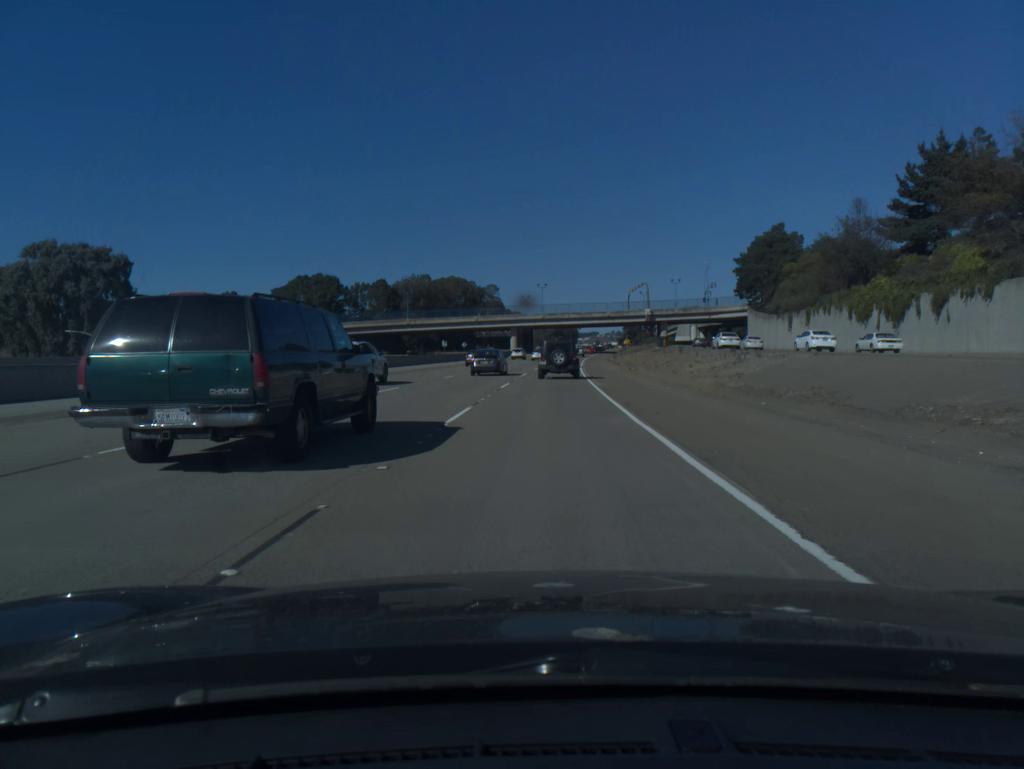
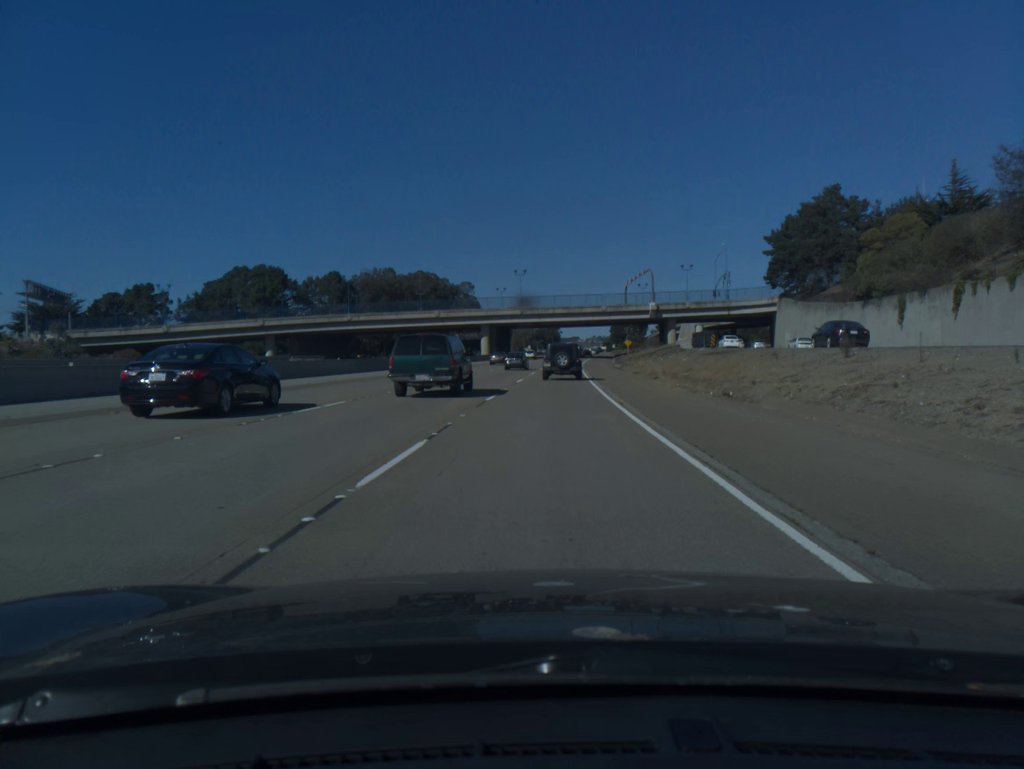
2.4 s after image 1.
(+0.4, +35.7) m; +1°
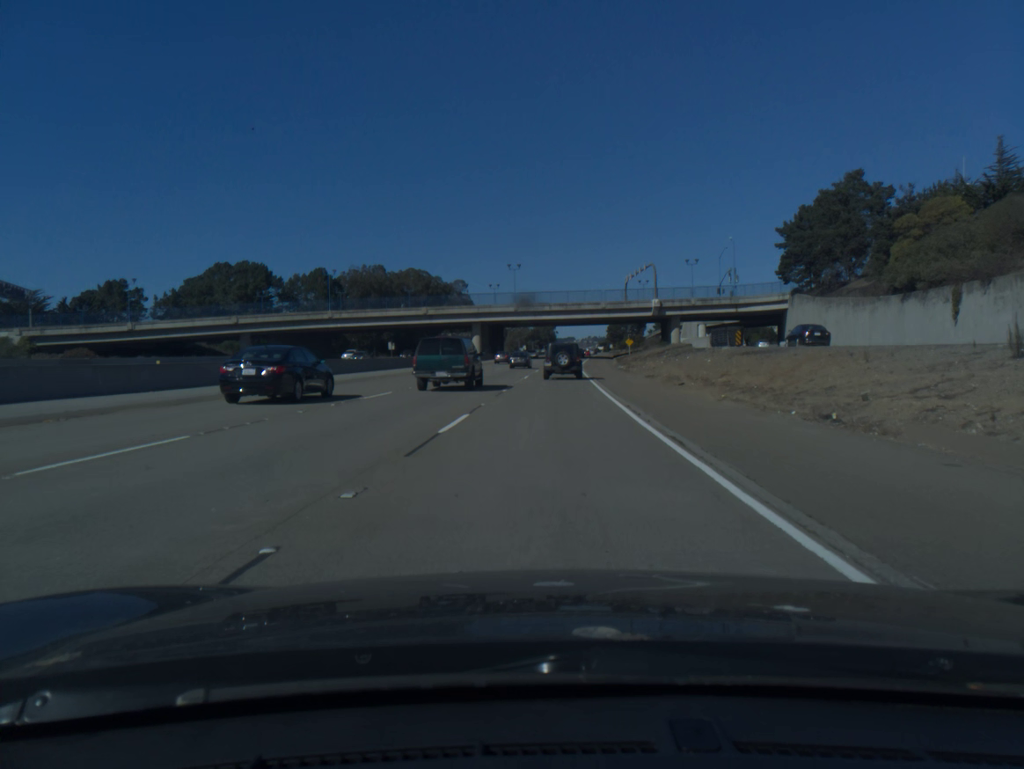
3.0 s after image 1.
(0.0, +9.0) m; 0°
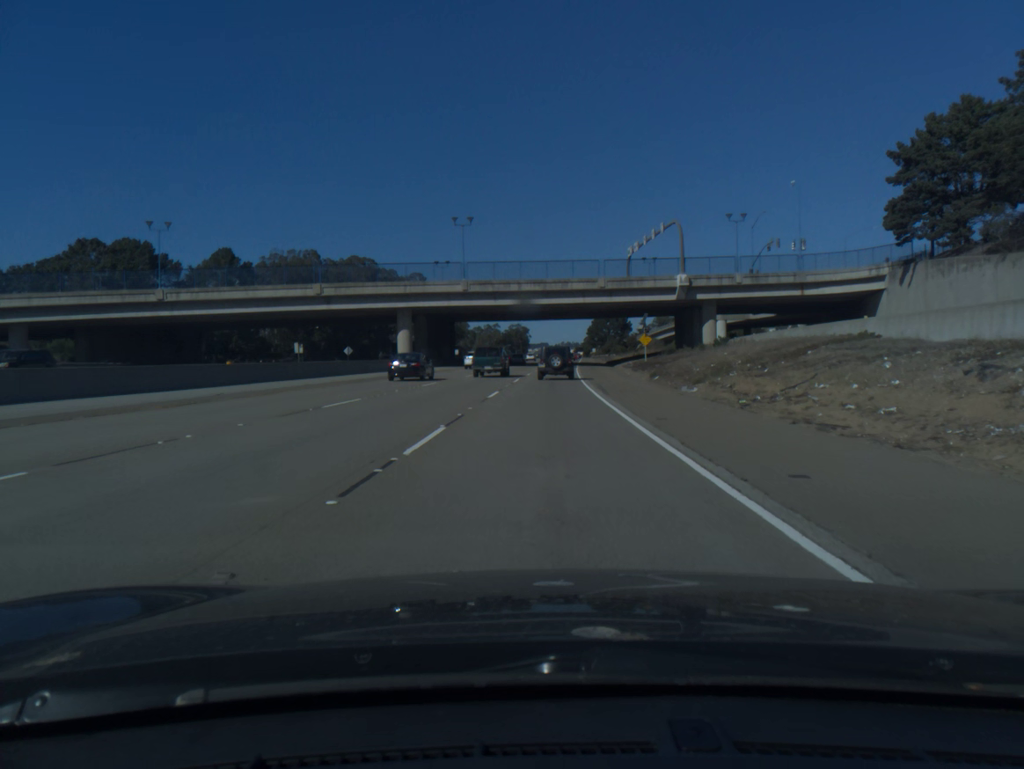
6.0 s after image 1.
(+1.0, +46.2) m; +2°
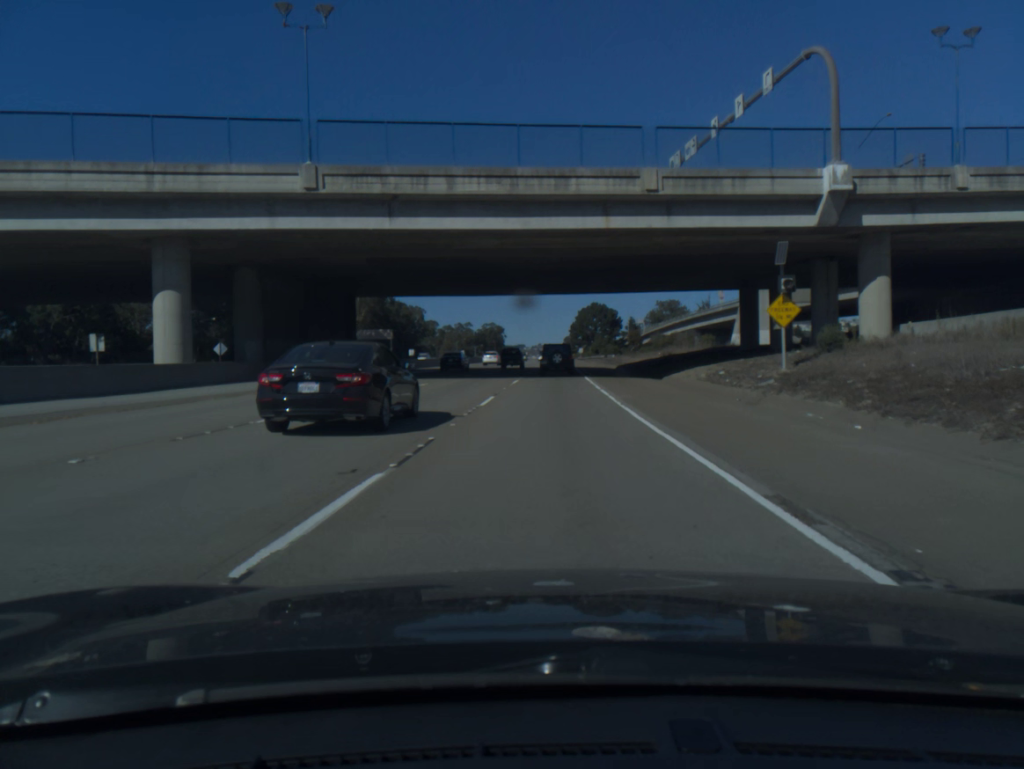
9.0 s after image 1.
(+0.6, +48.6) m; +2°
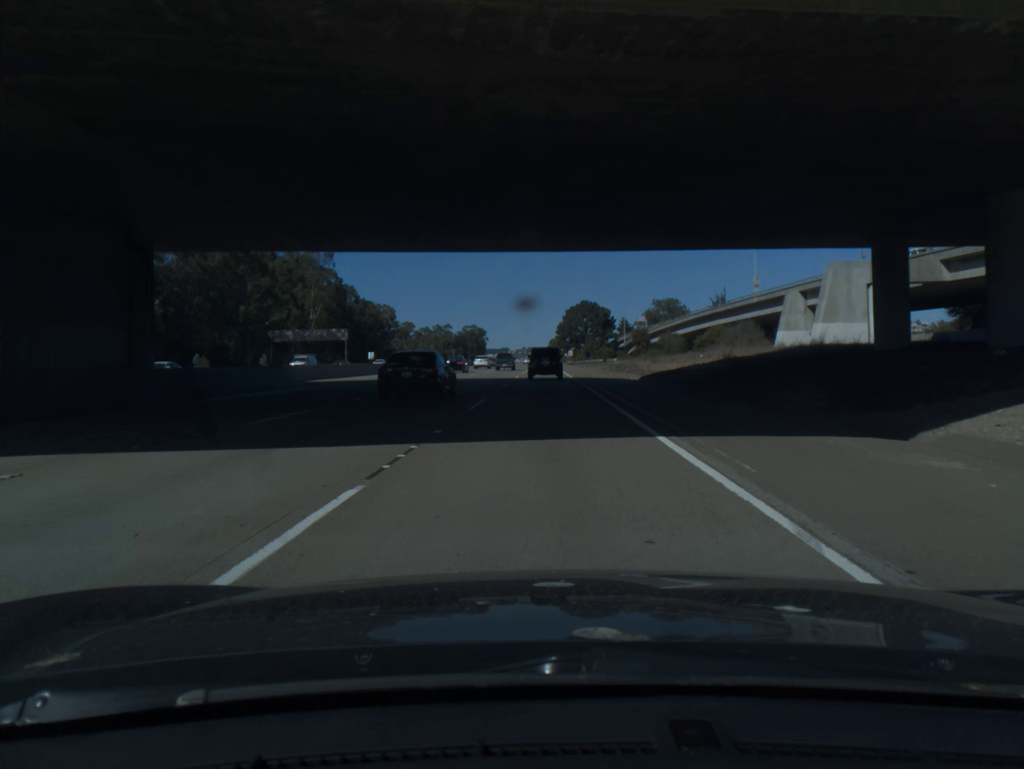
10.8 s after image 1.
(+0.4, +30.1) m; +1°
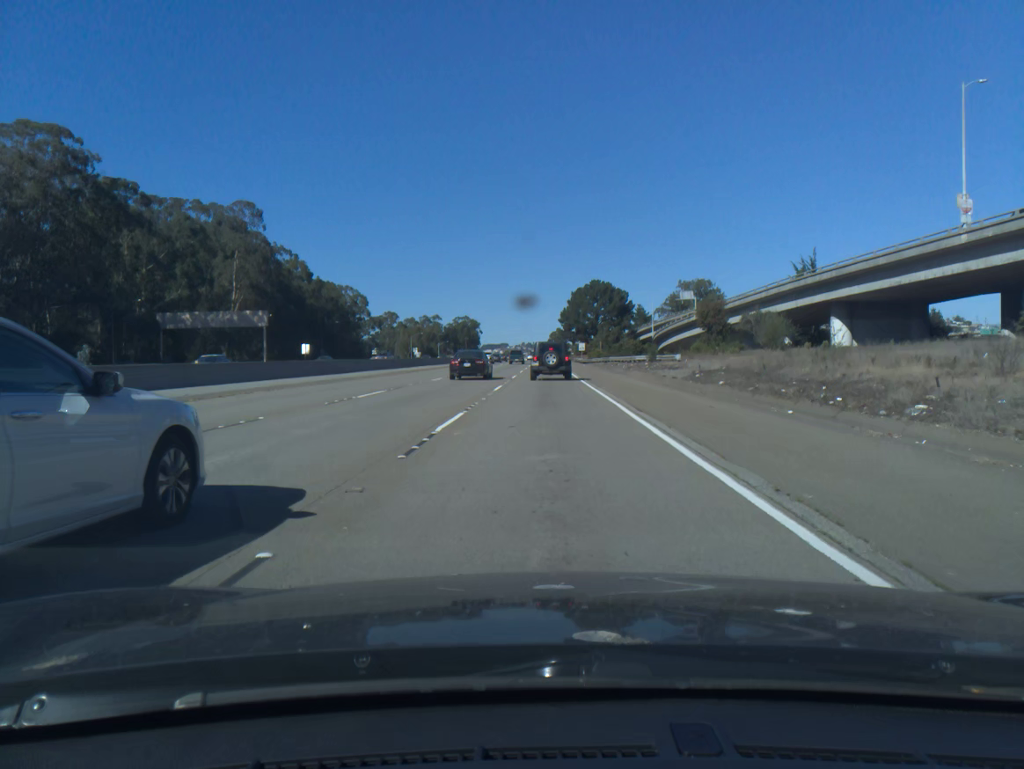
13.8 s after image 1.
(0.0, +49.2) m; 0°
